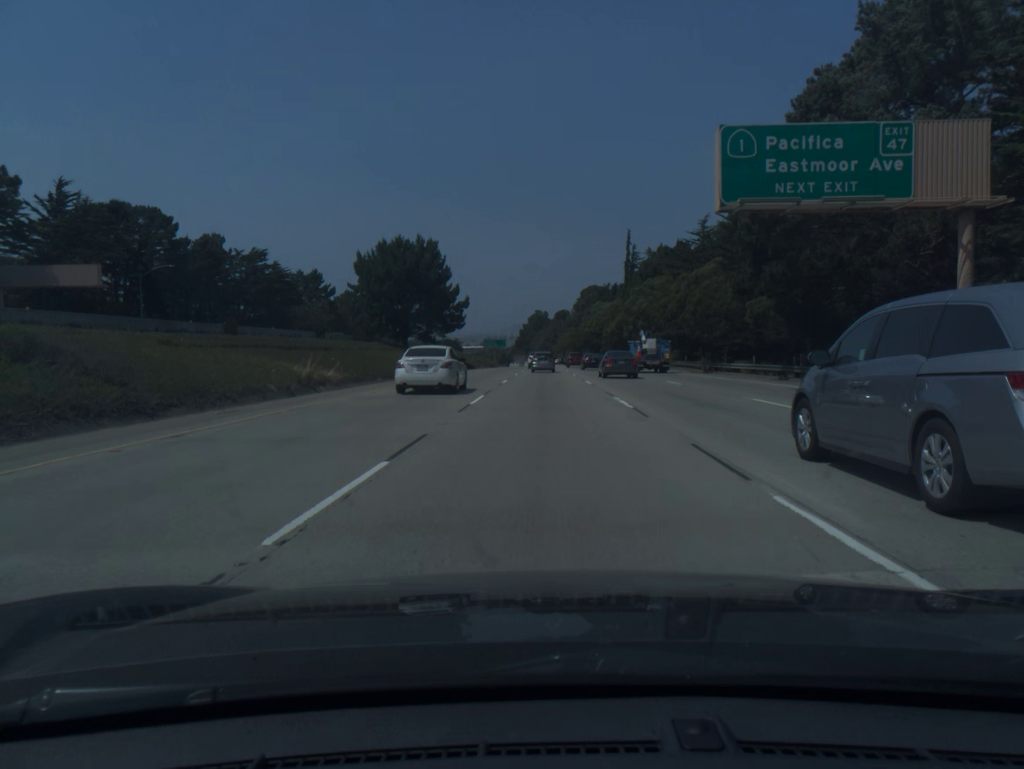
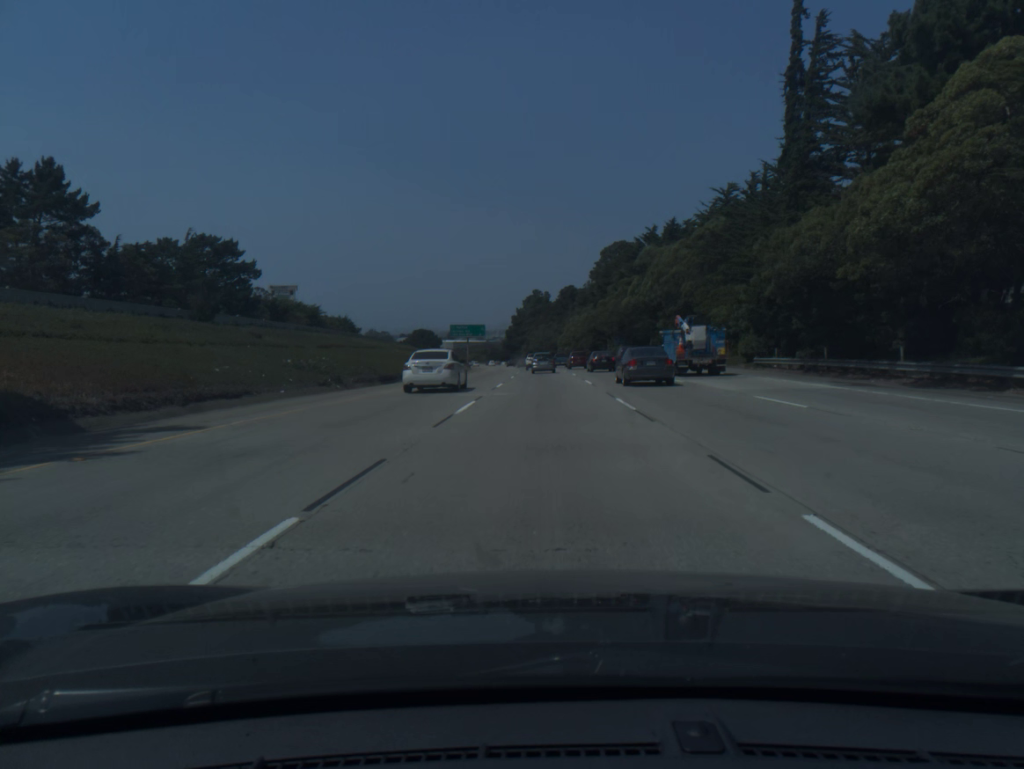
(0.0, +88.6) m; 0°
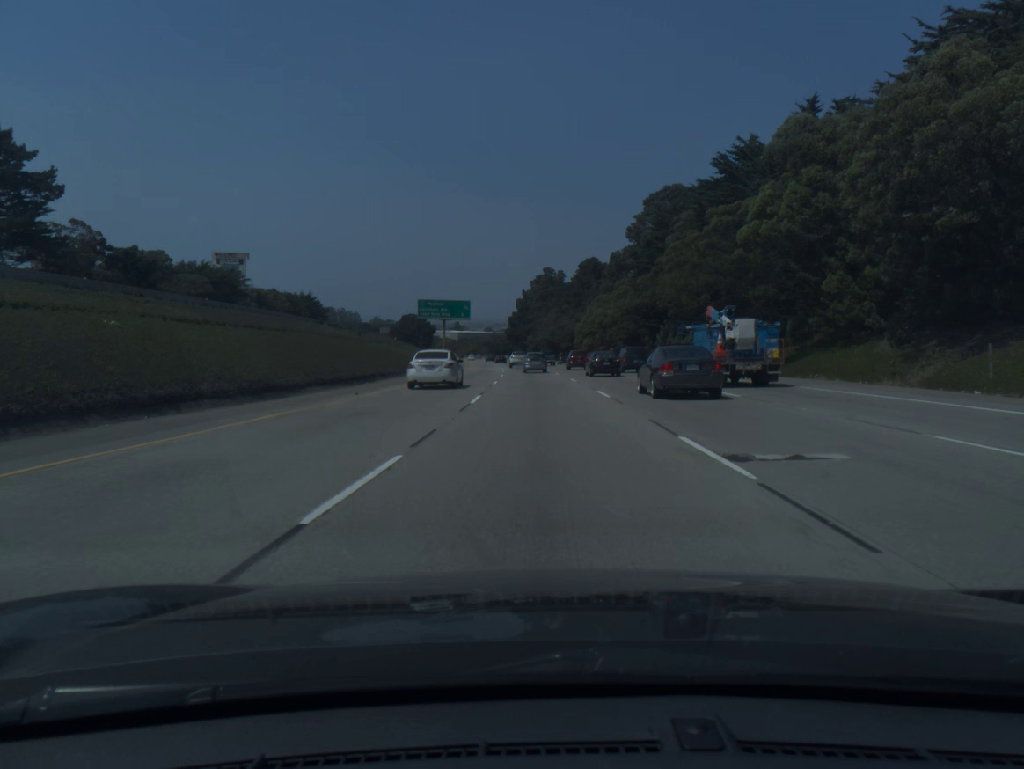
(-0.1, +52.9) m; -1°
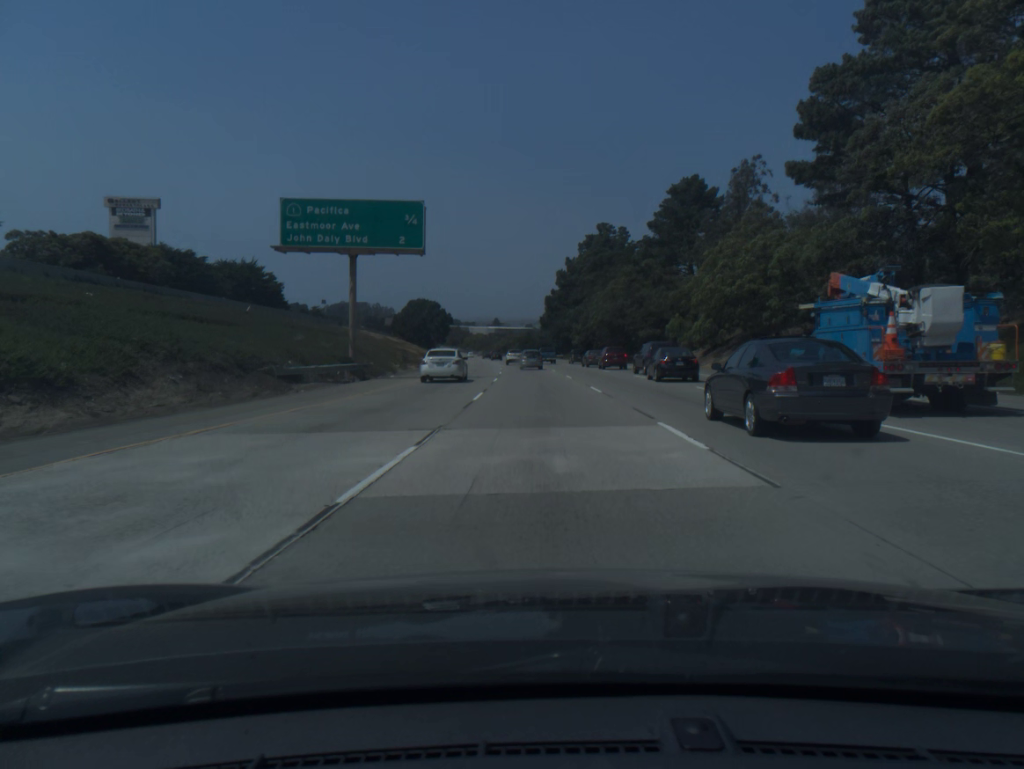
(-1.9, +70.7) m; -3°
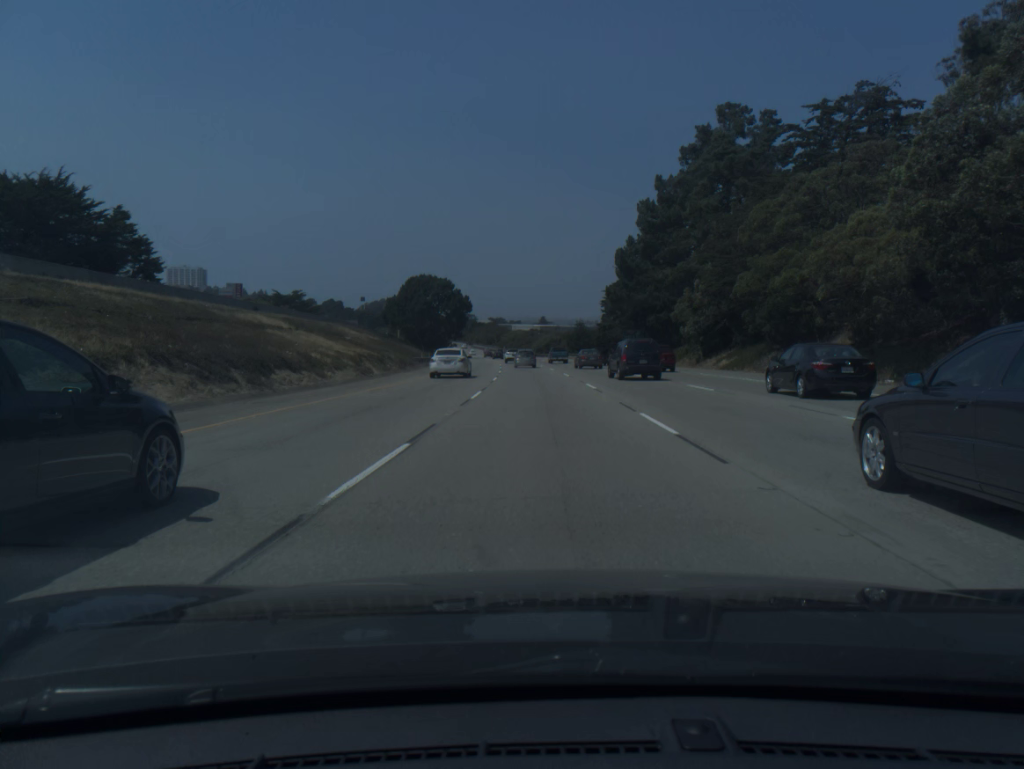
(-2.1, +71.4) m; -3°
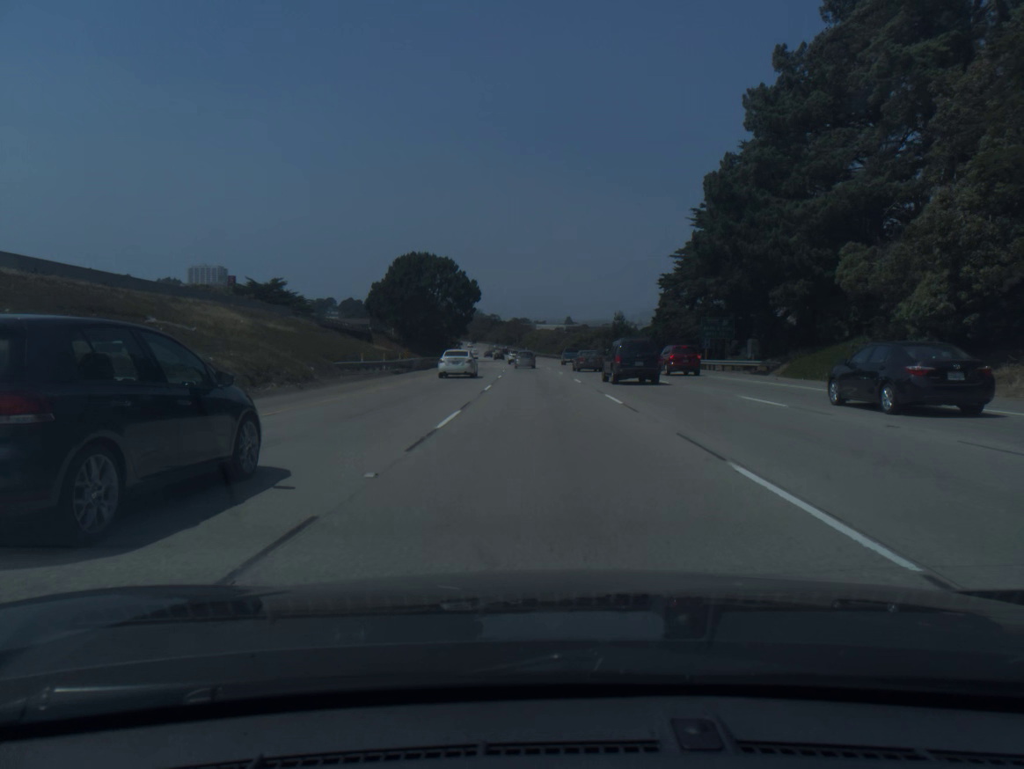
(-0.6, +36.1) m; -2°
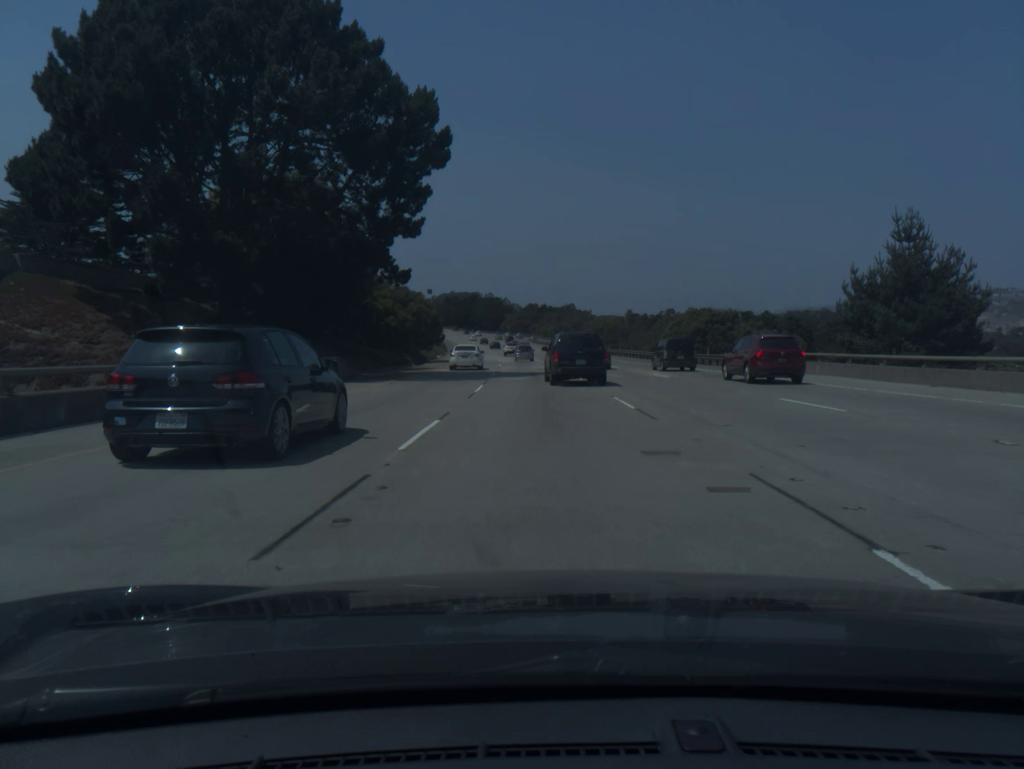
(-3.3, +90.9) m; -4°
